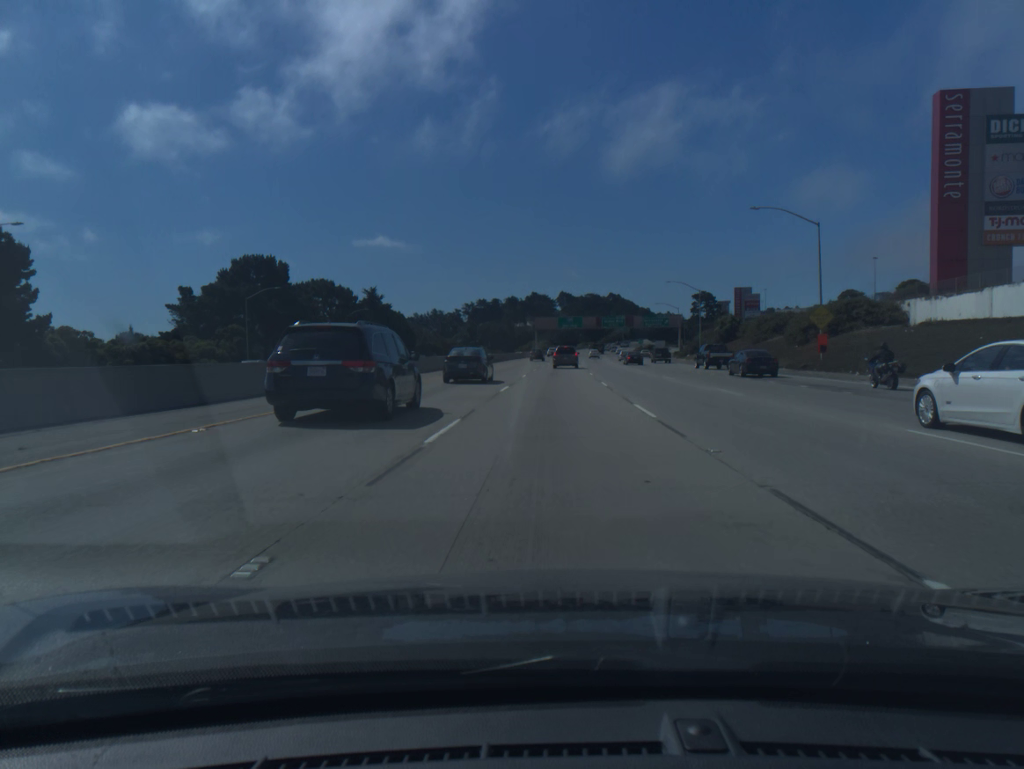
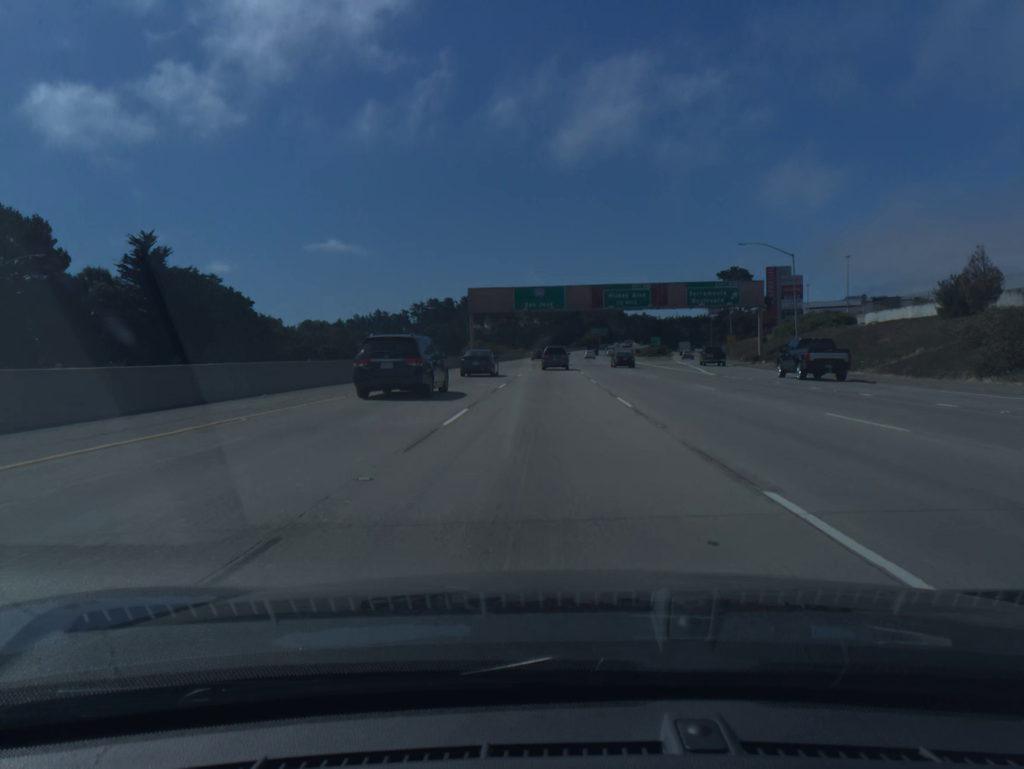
(+2.1, +85.0) m; +3°
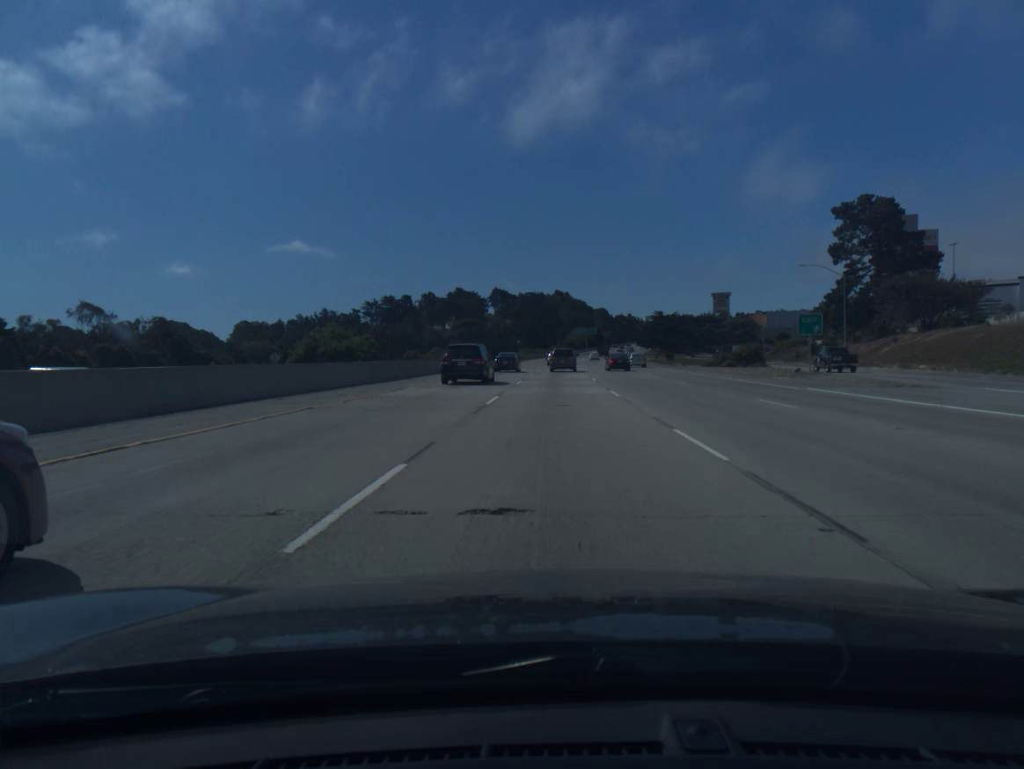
(+1.1, +81.9) m; +2°
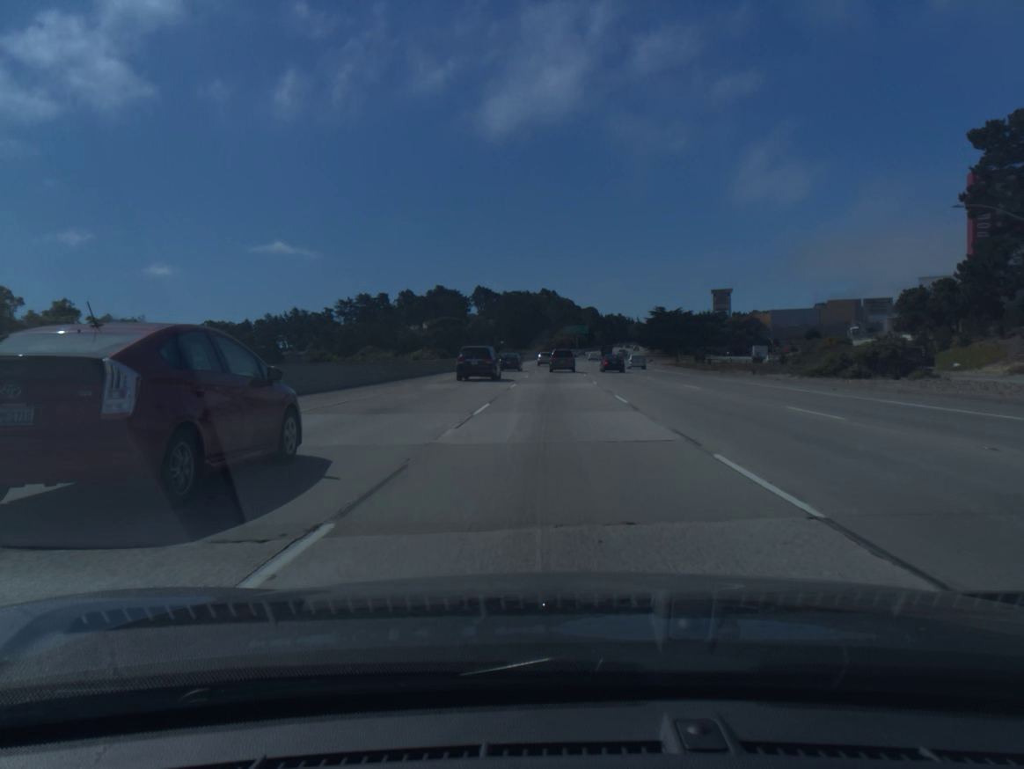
(+0.3, +32.2) m; +1°
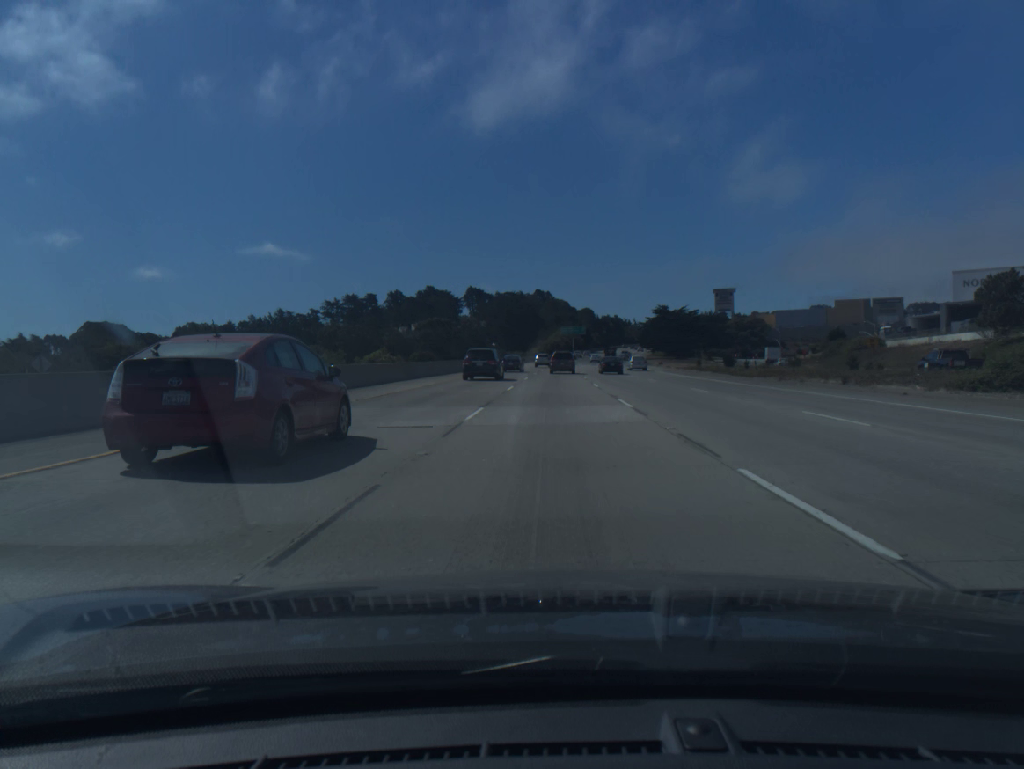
(+0.1, +16.1) m; 0°
